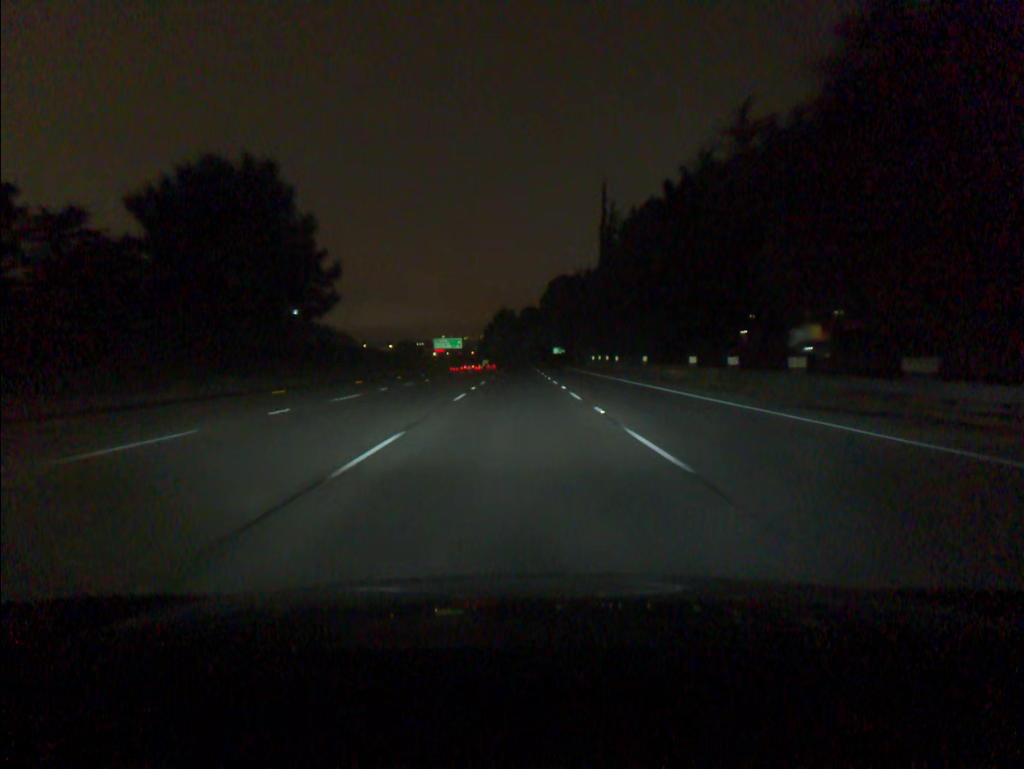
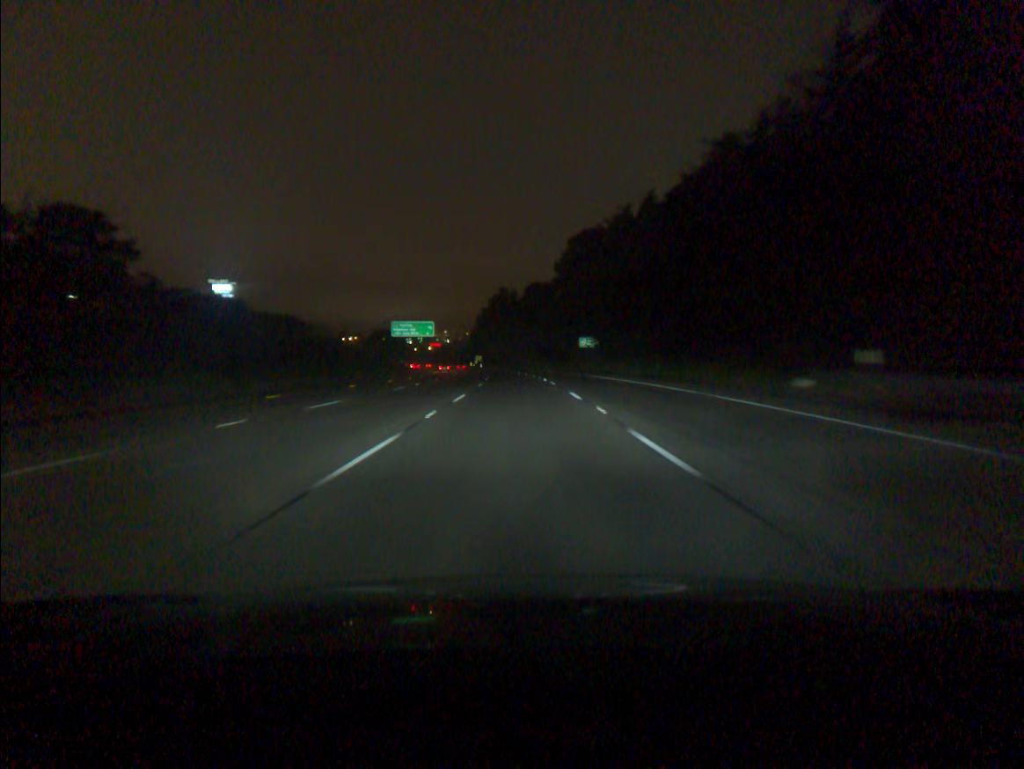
(0.0, +73.6) m; 0°
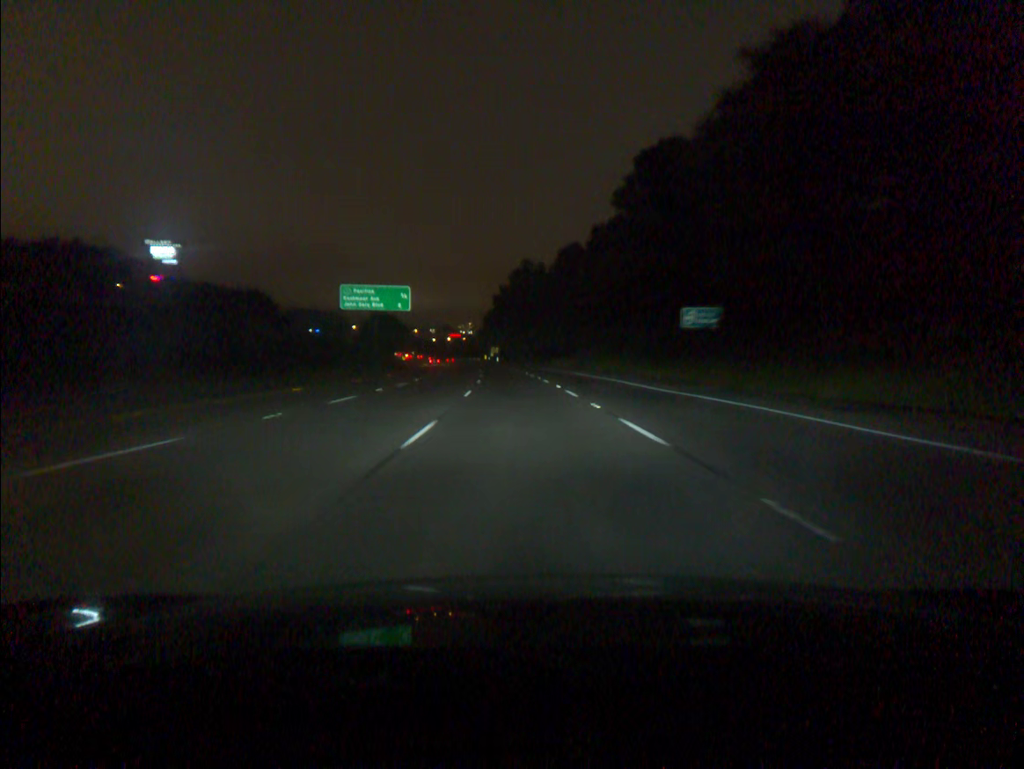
(-0.6, +55.2) m; -2°
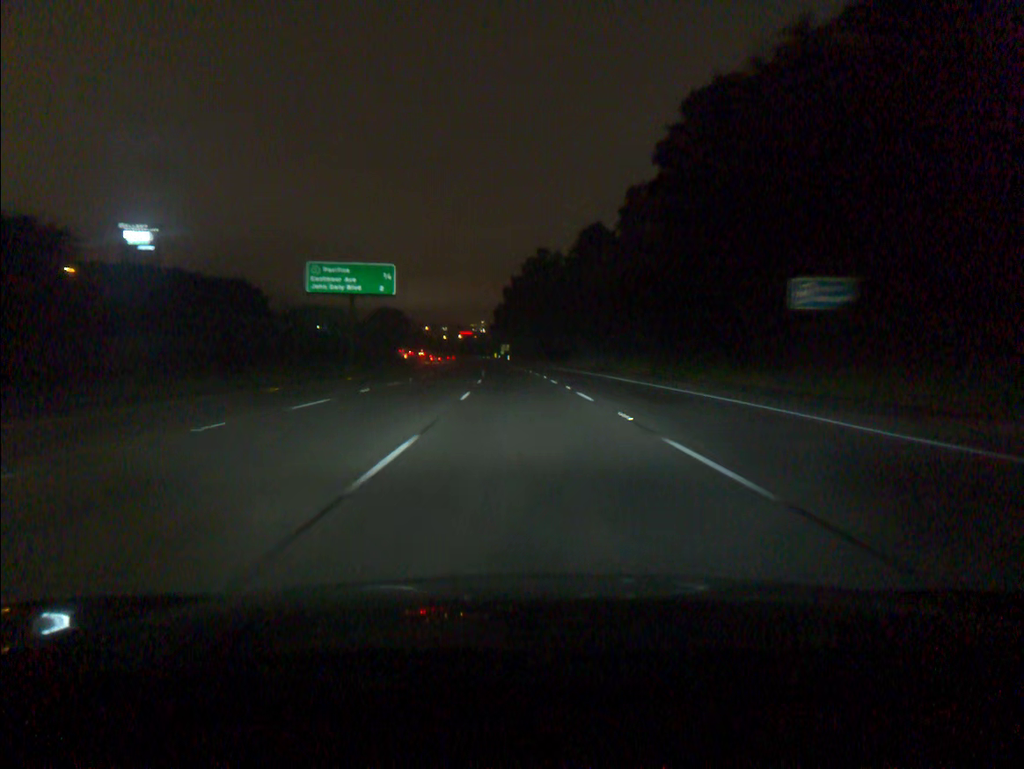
(-0.1, +18.4) m; -1°
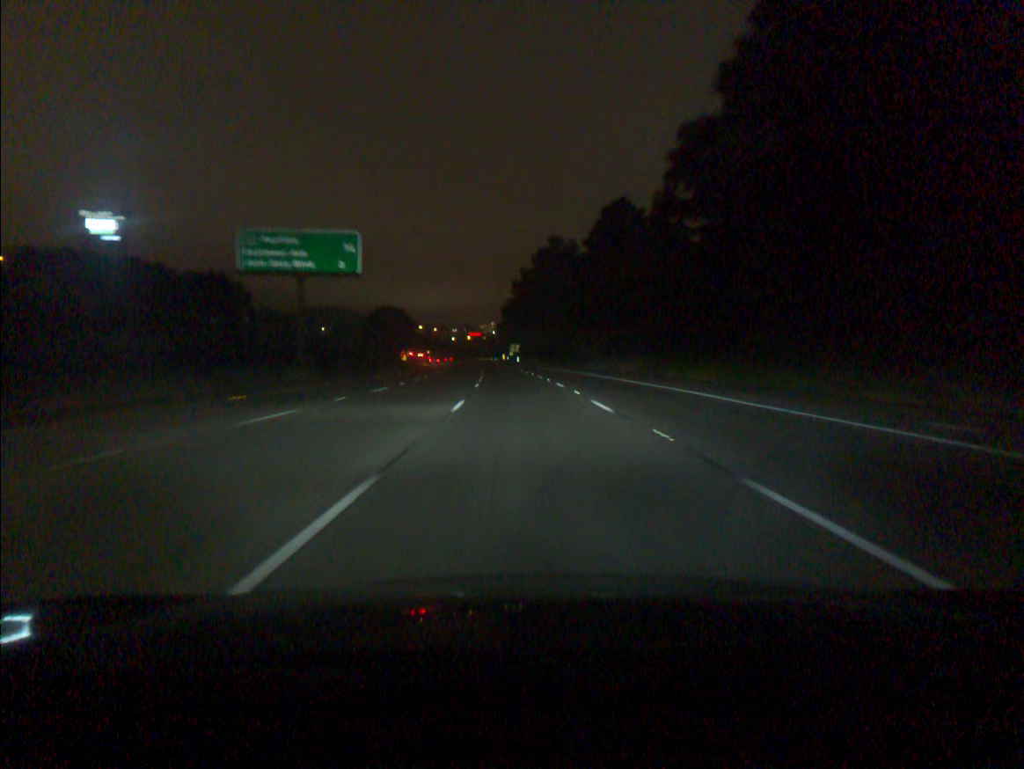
(-0.1, +18.5) m; -1°
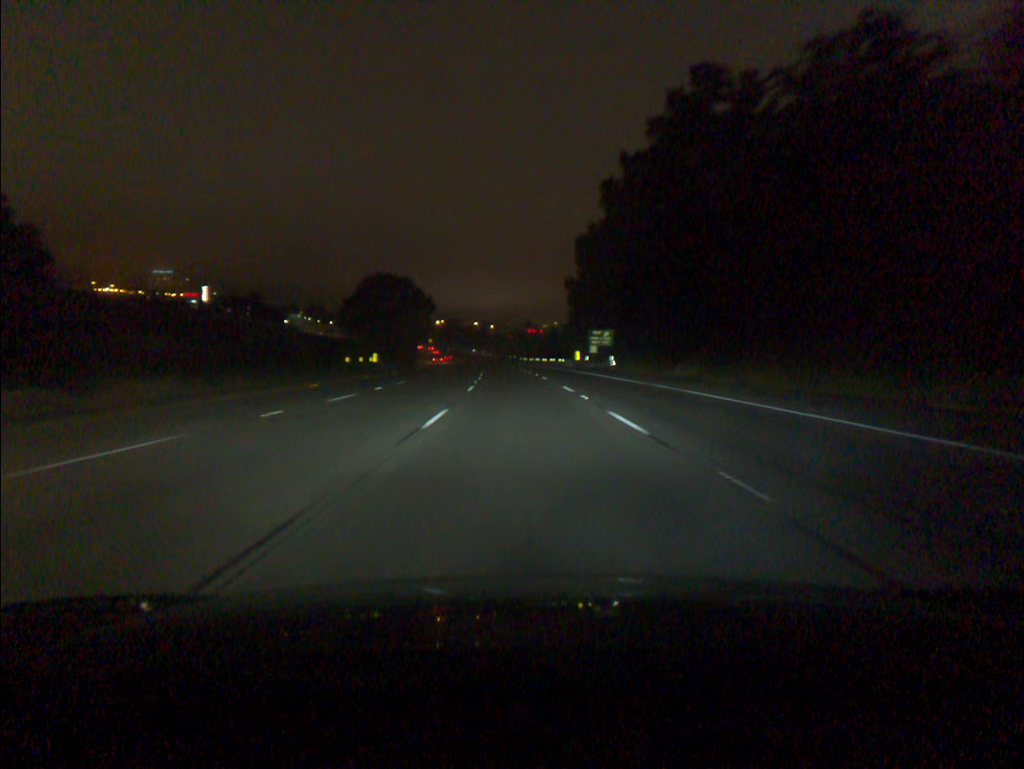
(-3.0, +92.5) m; -4°
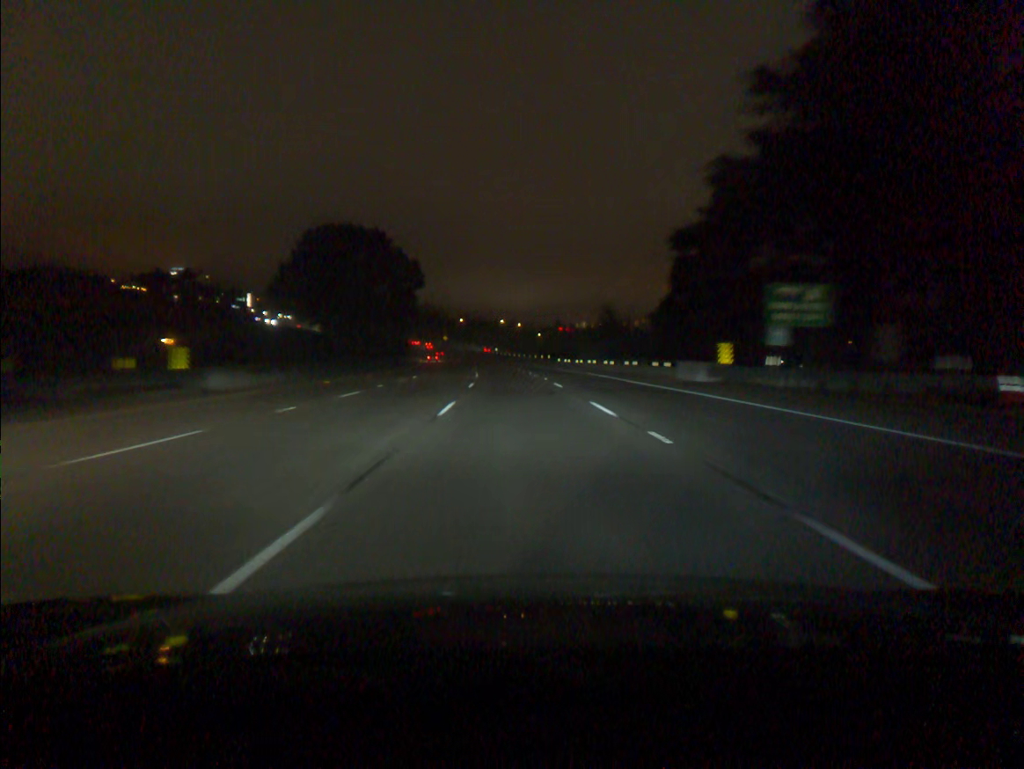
(-1.1, +55.5) m; -2°
